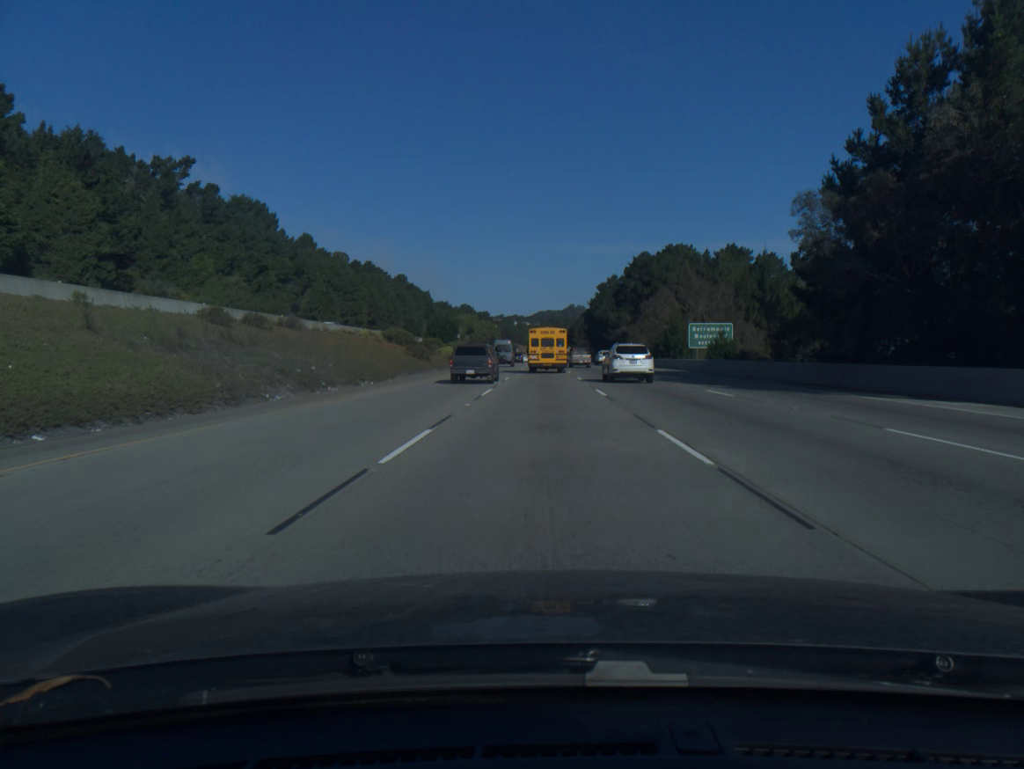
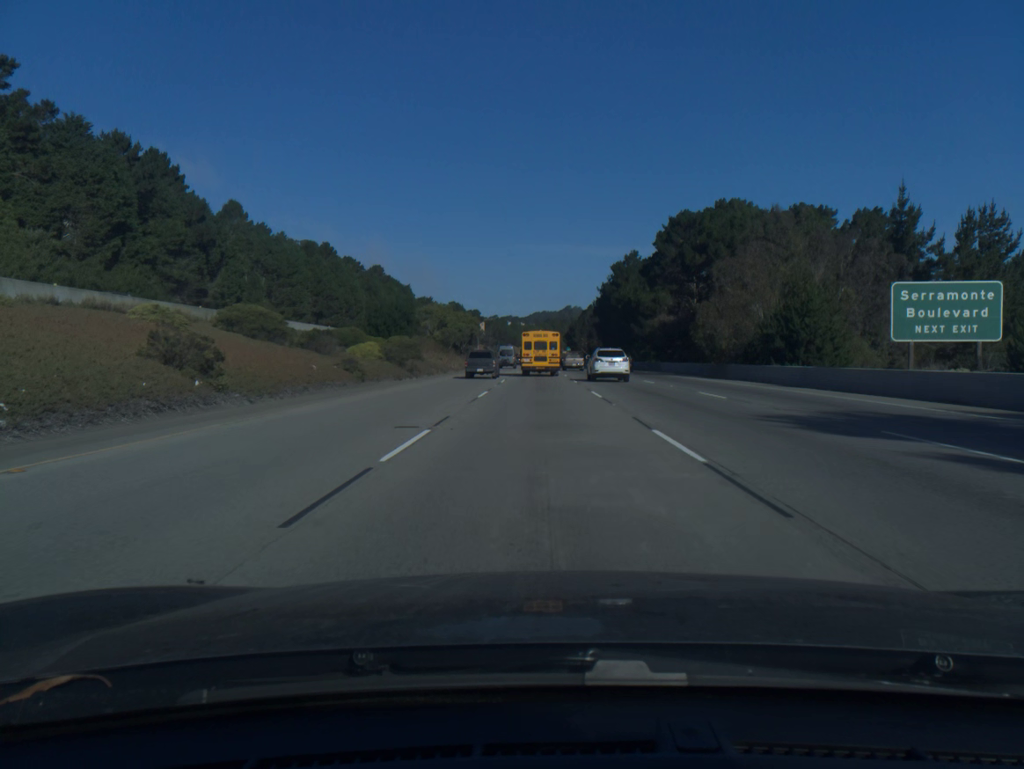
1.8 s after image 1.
(+0.1, +43.5) m; 0°
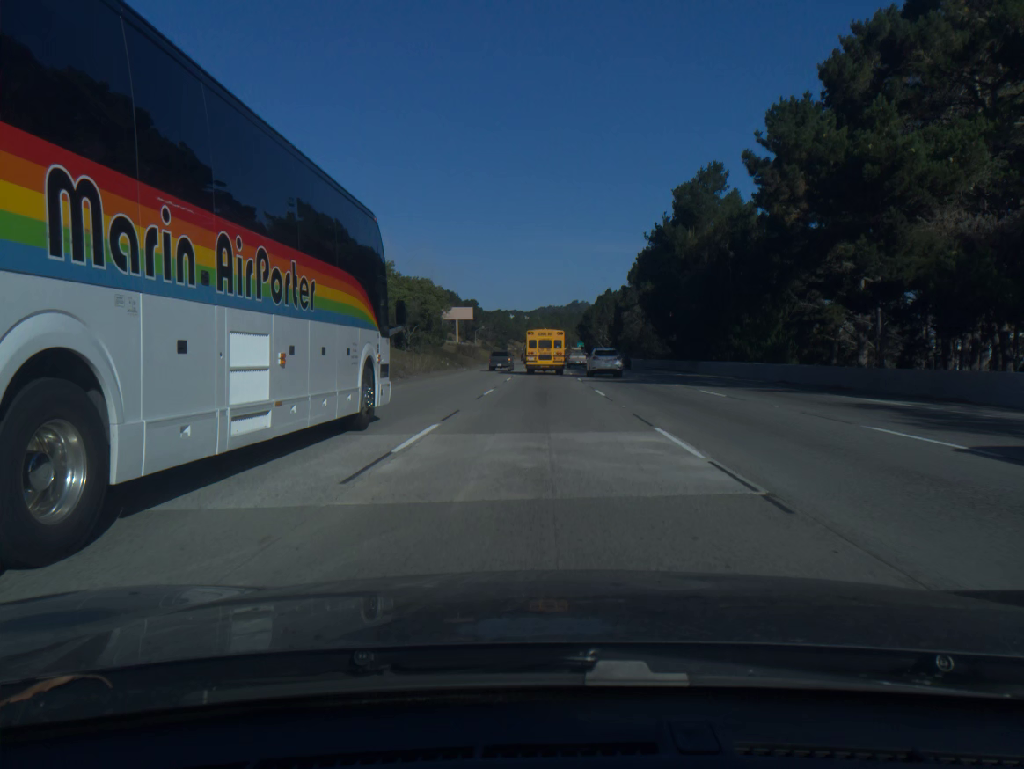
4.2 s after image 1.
(-0.2, +57.8) m; -1°
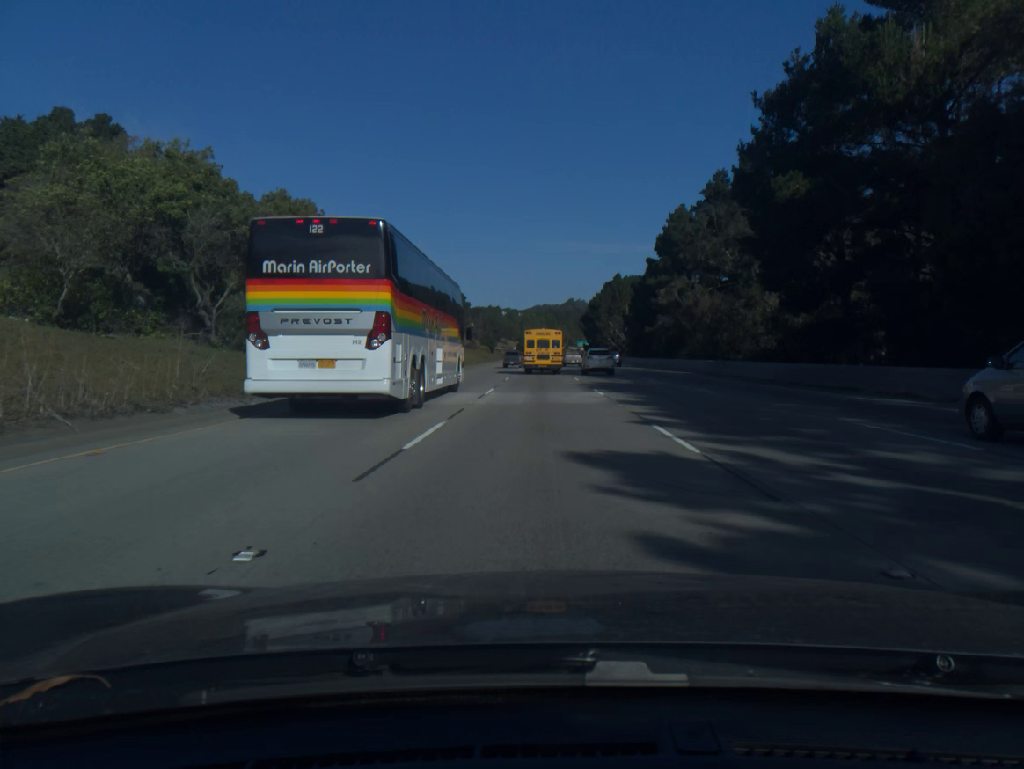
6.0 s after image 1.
(+0.1, +43.4) m; 0°
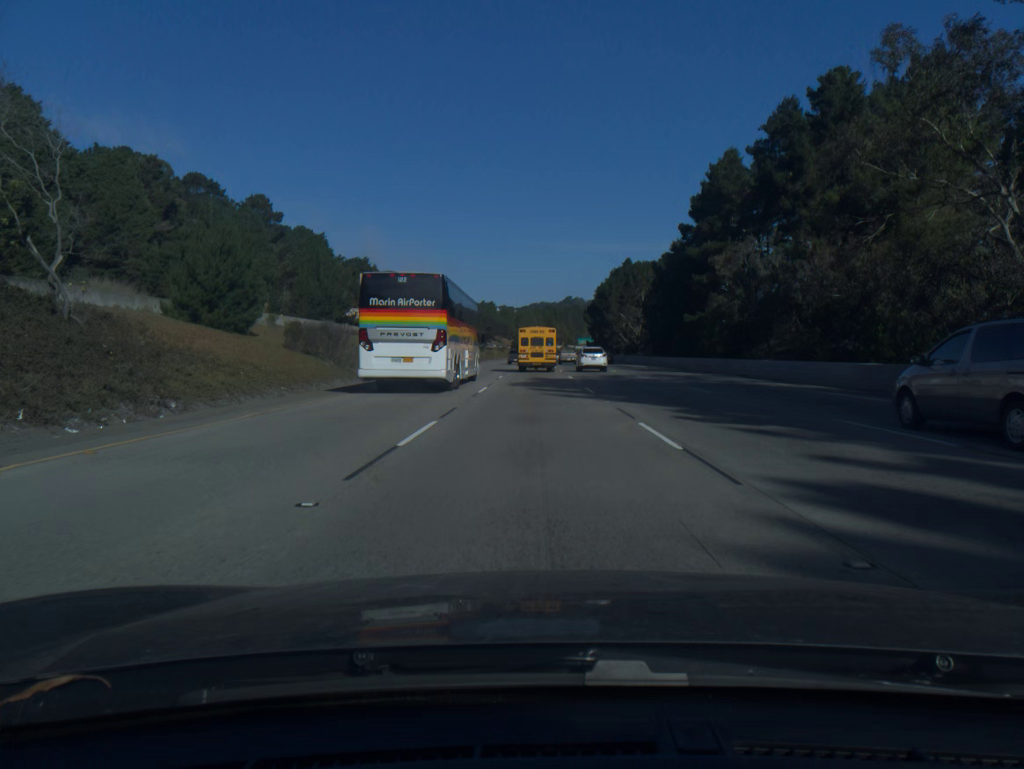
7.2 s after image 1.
(+0.1, +28.9) m; 0°
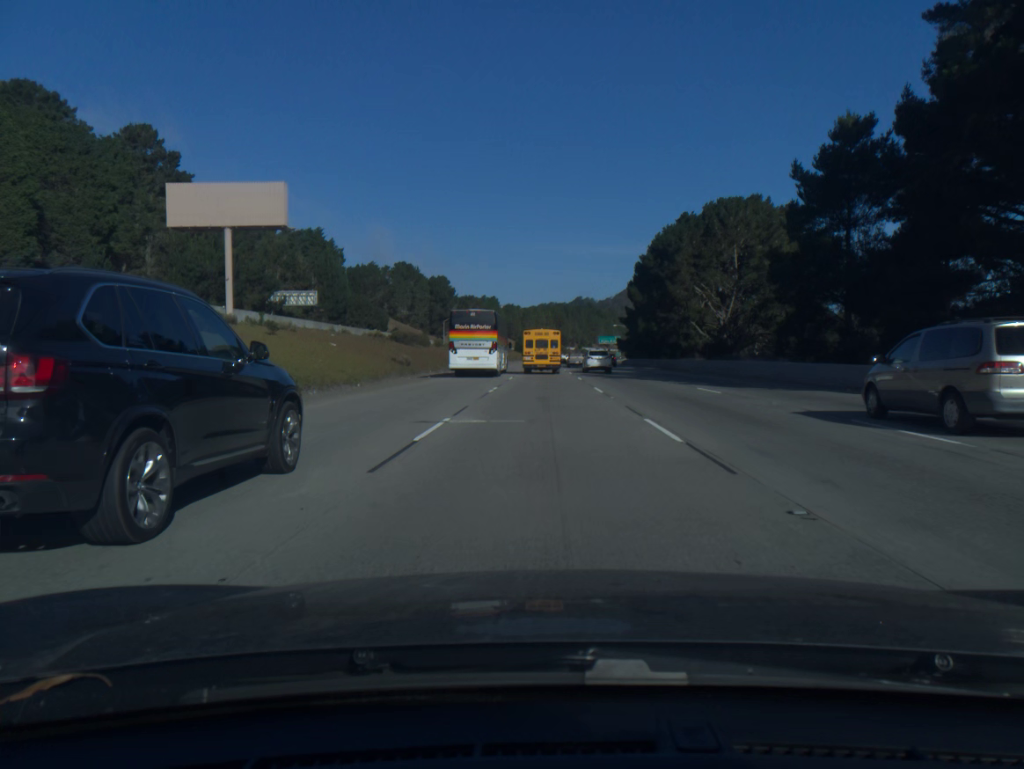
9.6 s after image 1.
(-0.3, +57.8) m; -1°
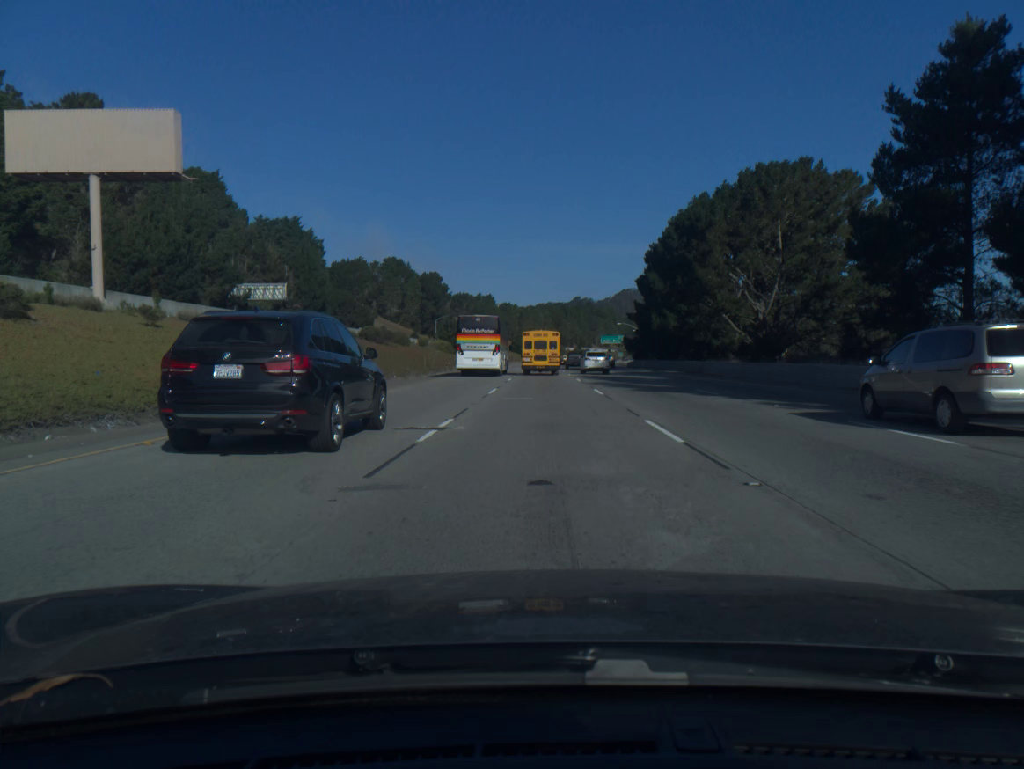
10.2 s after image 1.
(0.0, +14.5) m; 0°
